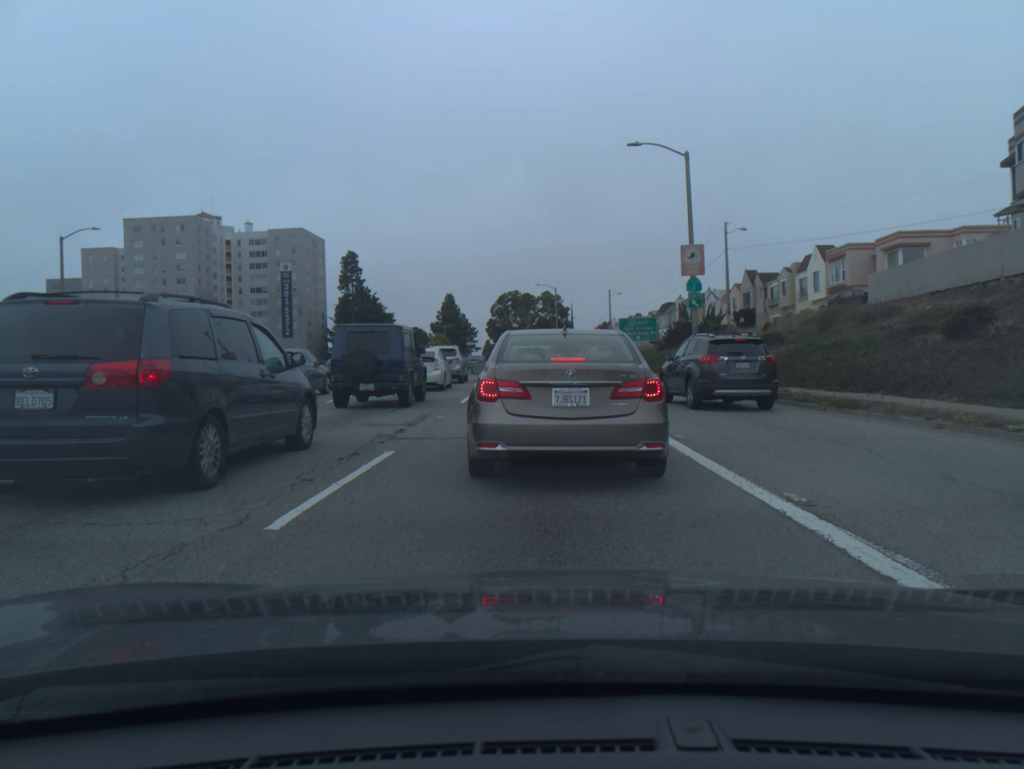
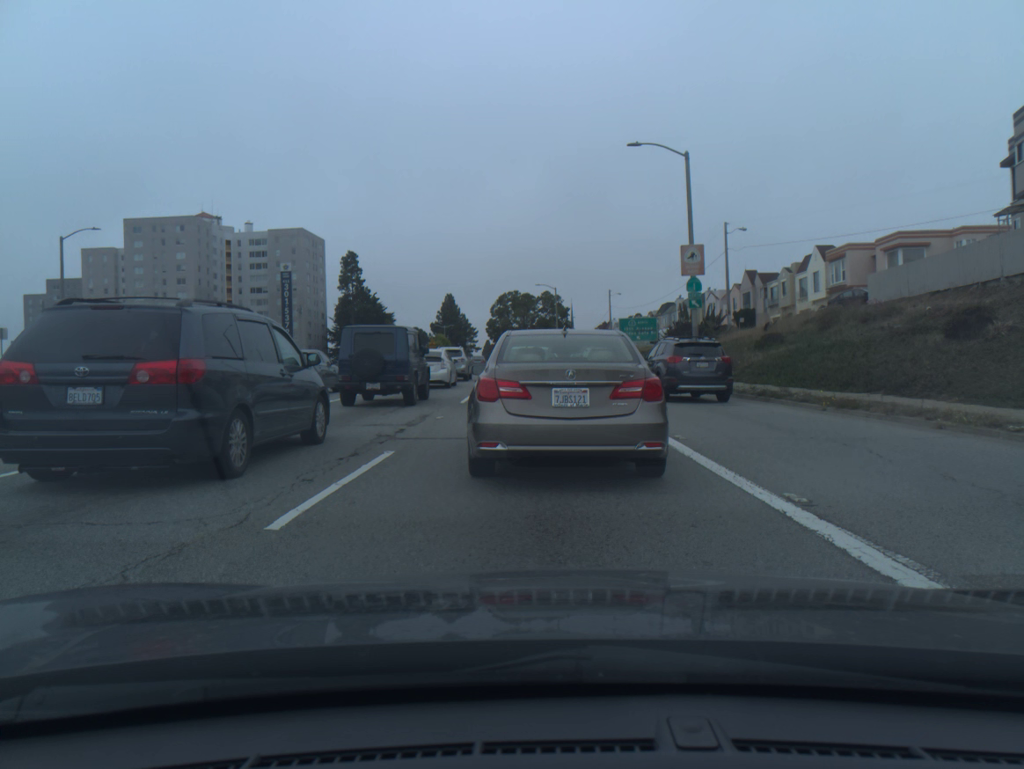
(0.0, 0.0) m; 0°
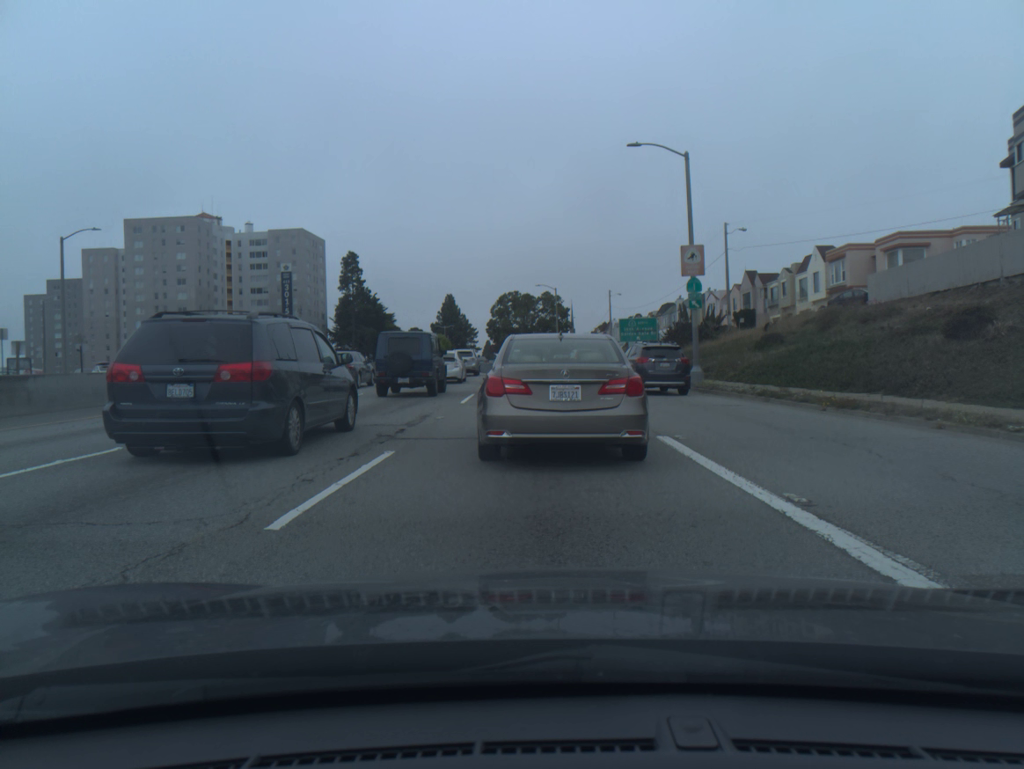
(0.0, 0.0) m; +1°
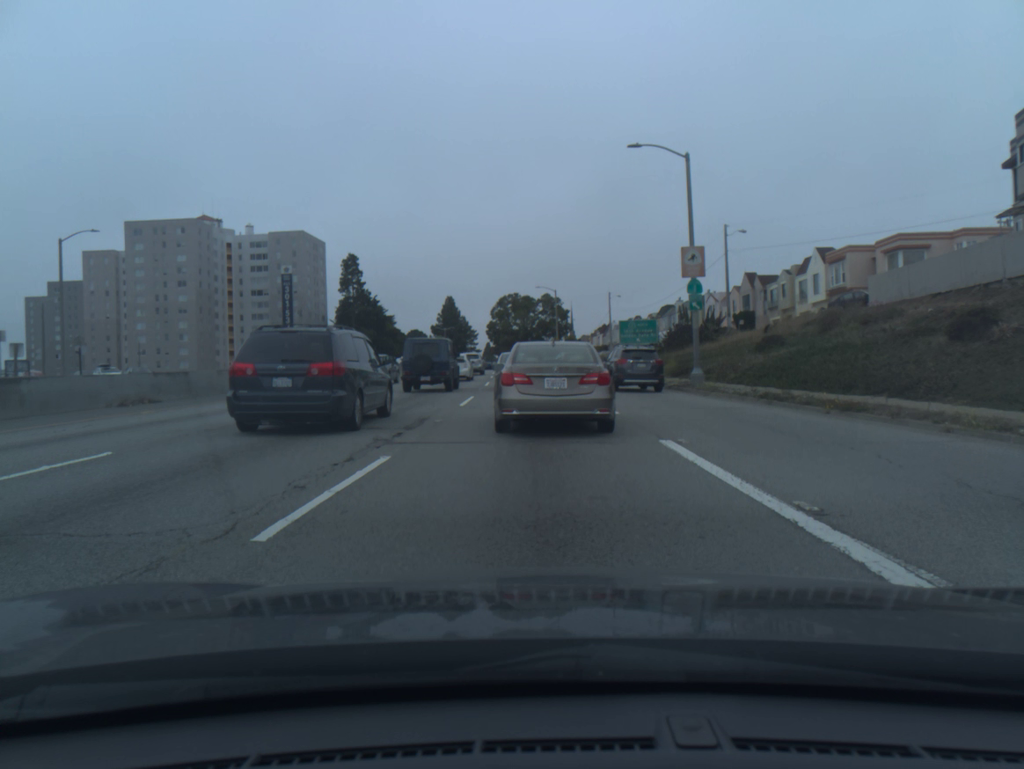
(0.0, +0.2) m; 0°
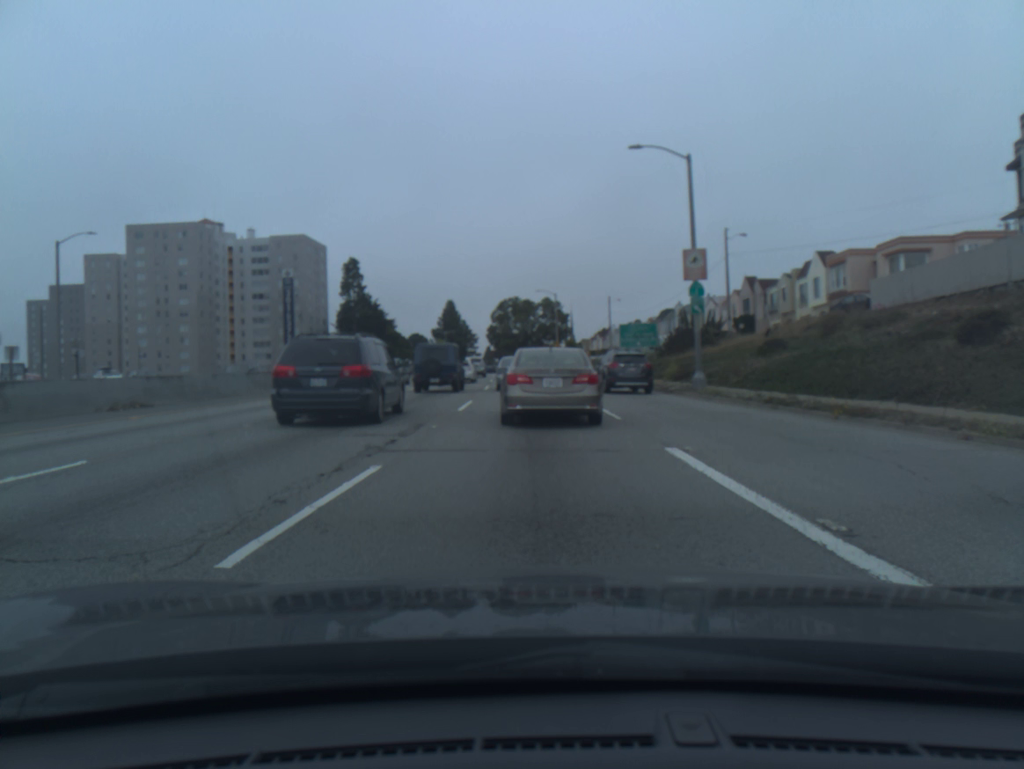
(0.0, +0.5) m; 0°
